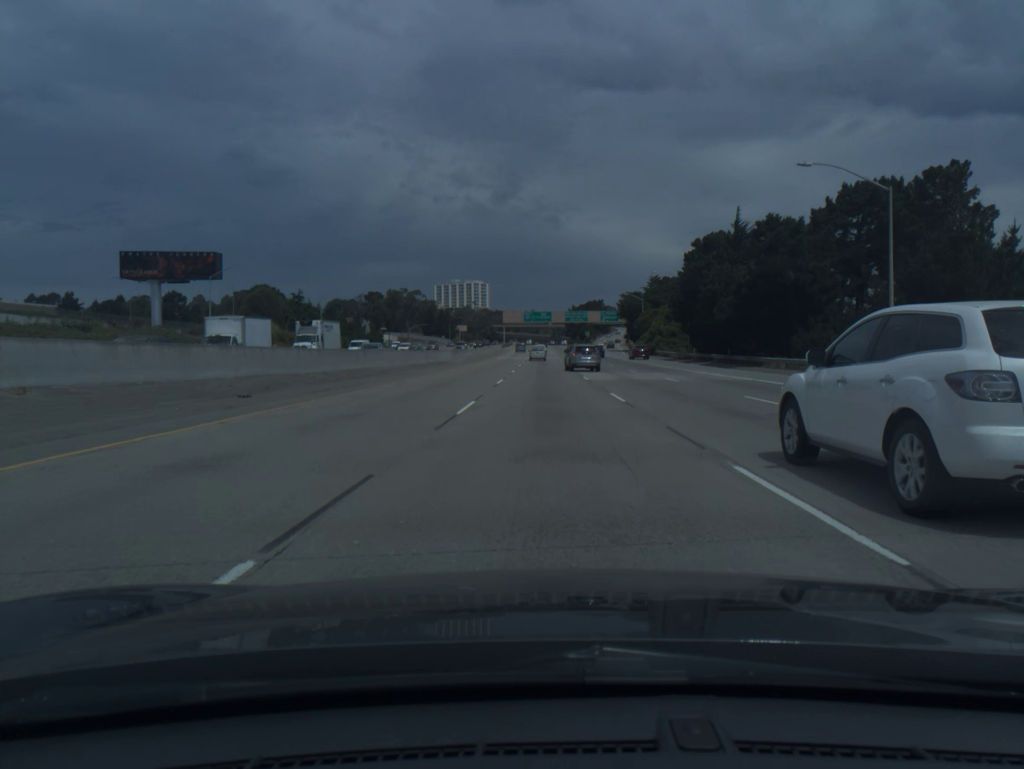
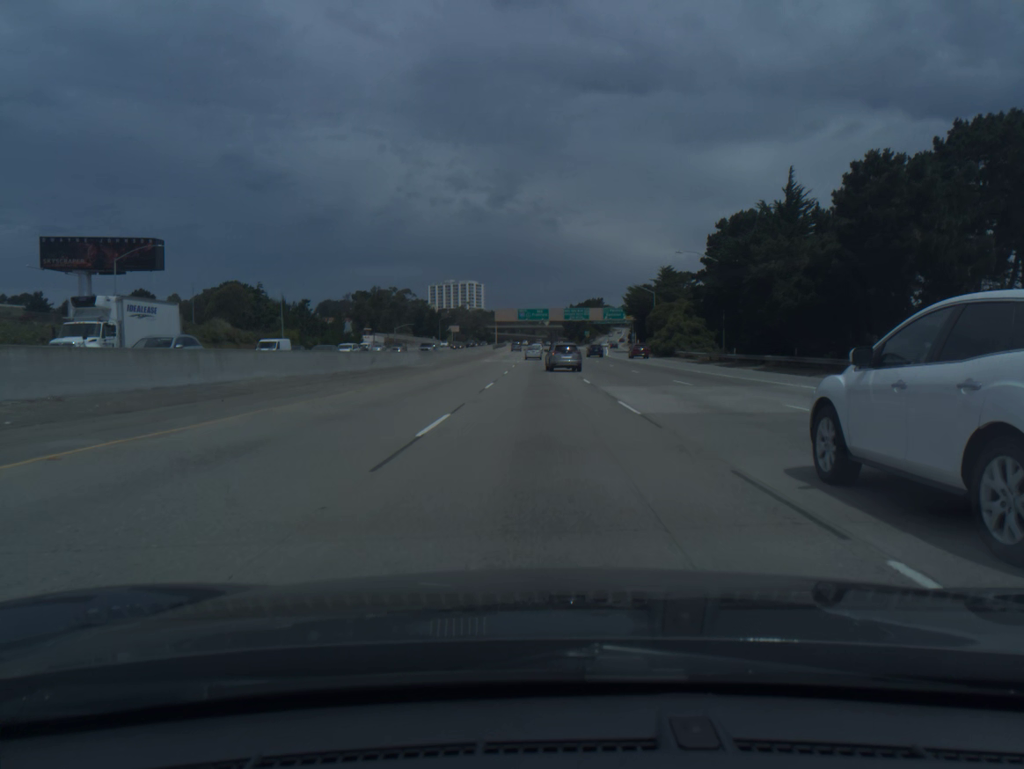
(0.0, +18.7) m; 0°
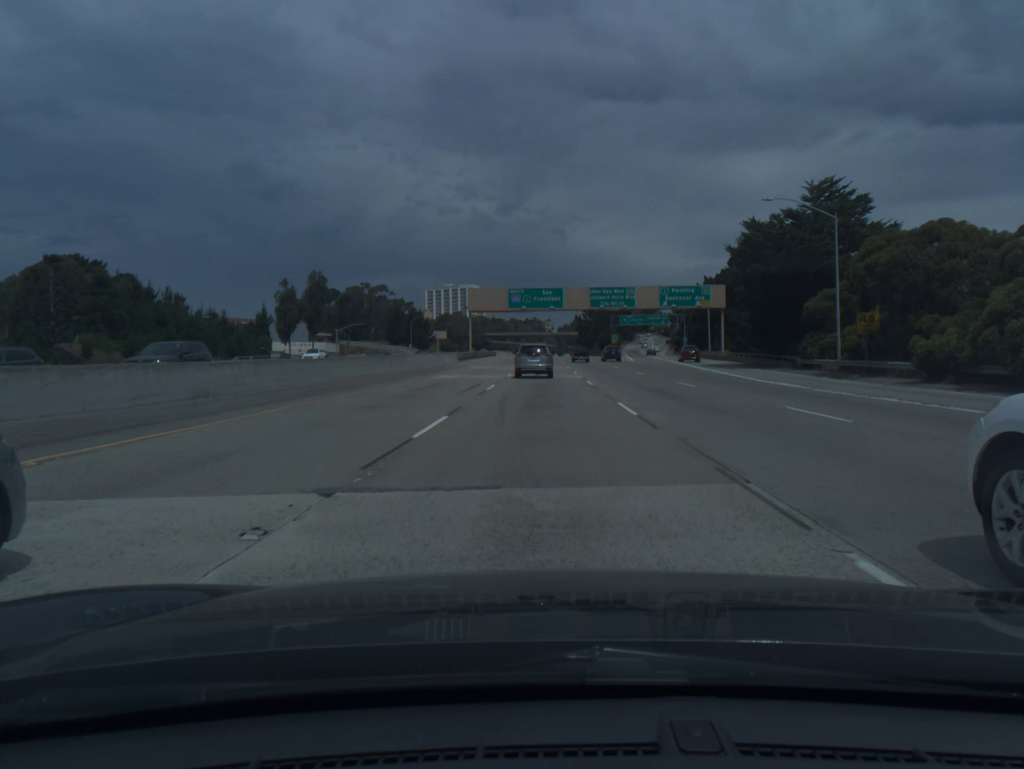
(-0.1, +73.0) m; 0°
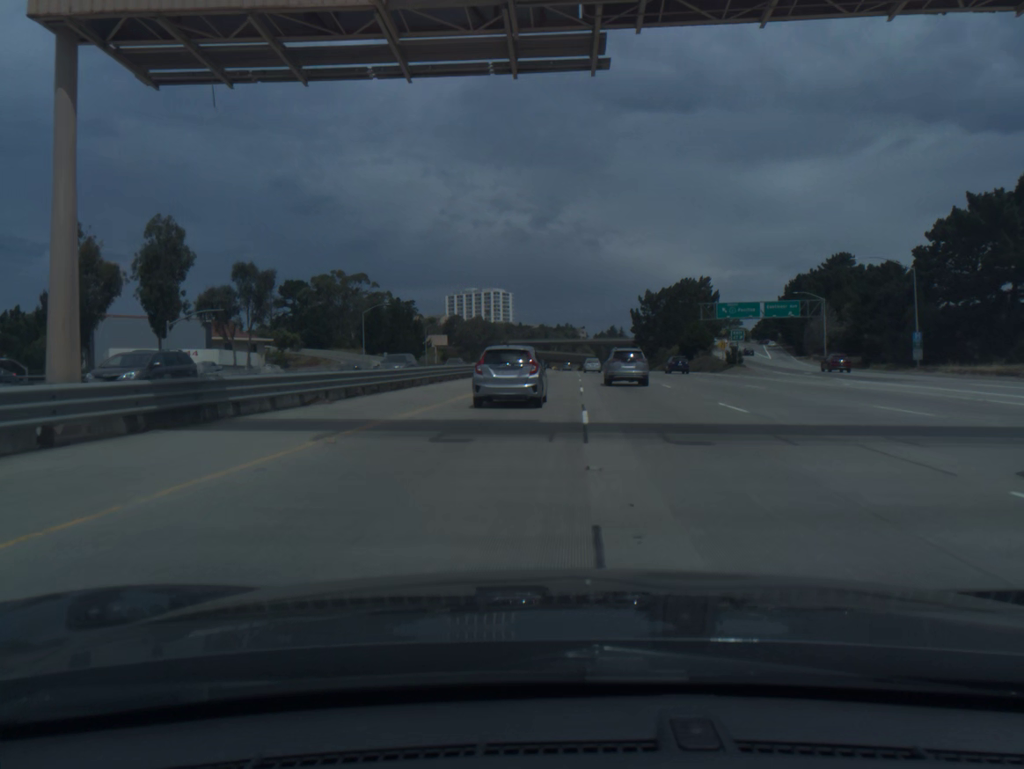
(-1.6, +85.2) m; -2°
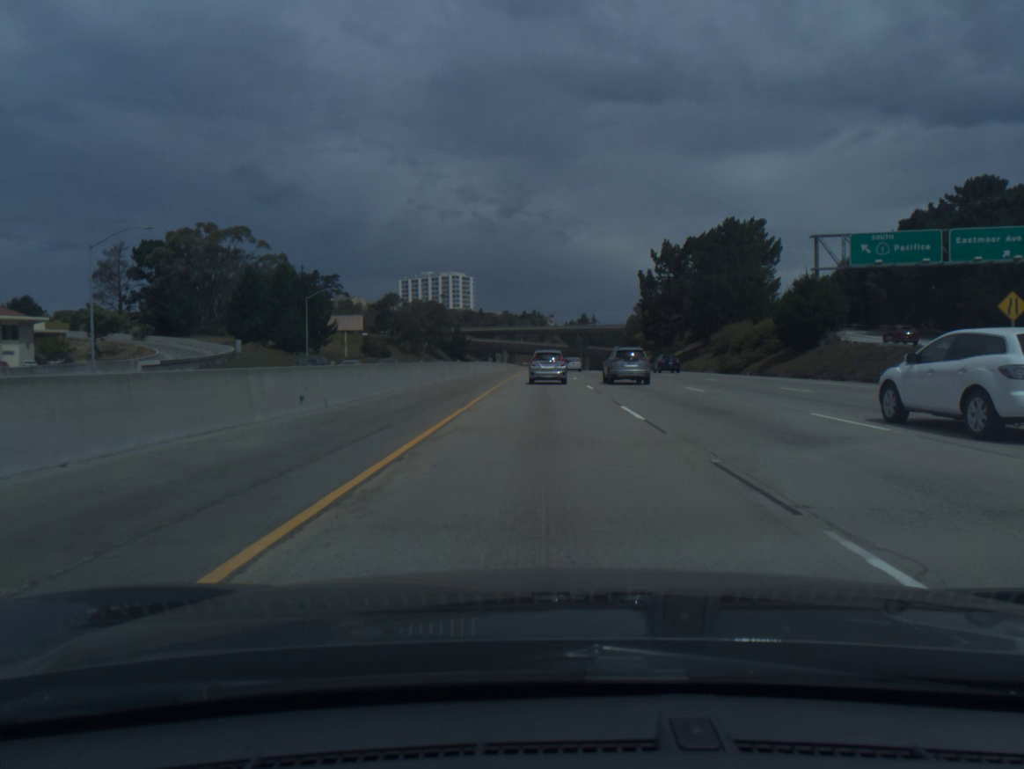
(+1.0, +65.7) m; +2°
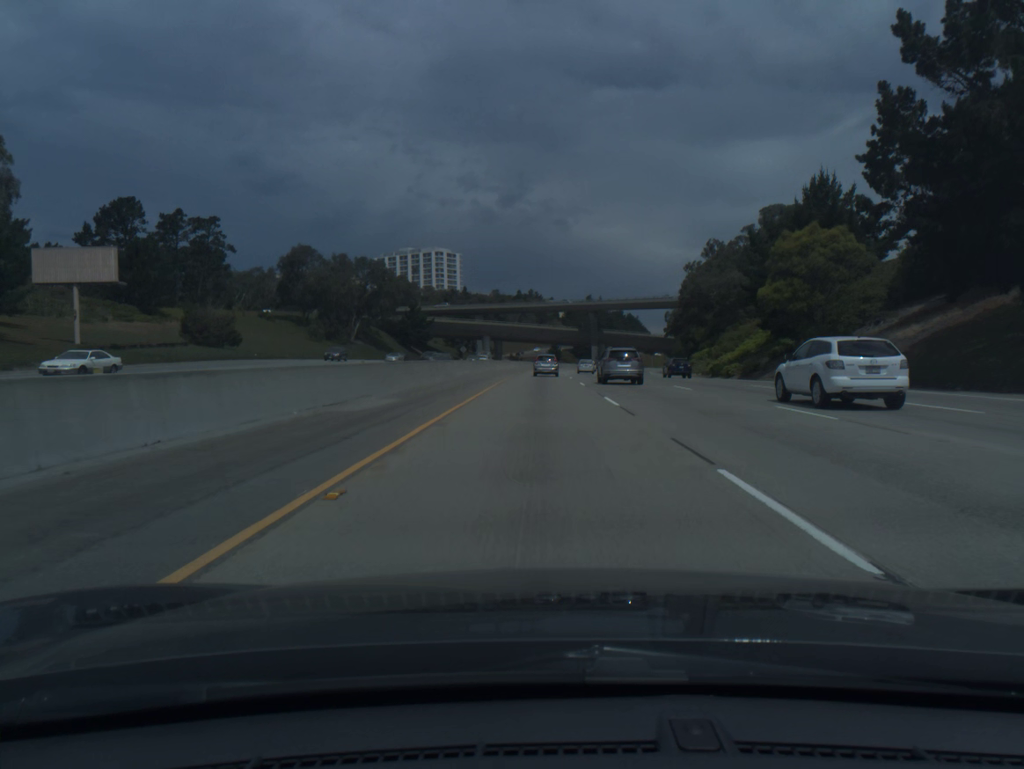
(+0.2, +83.8) m; 0°
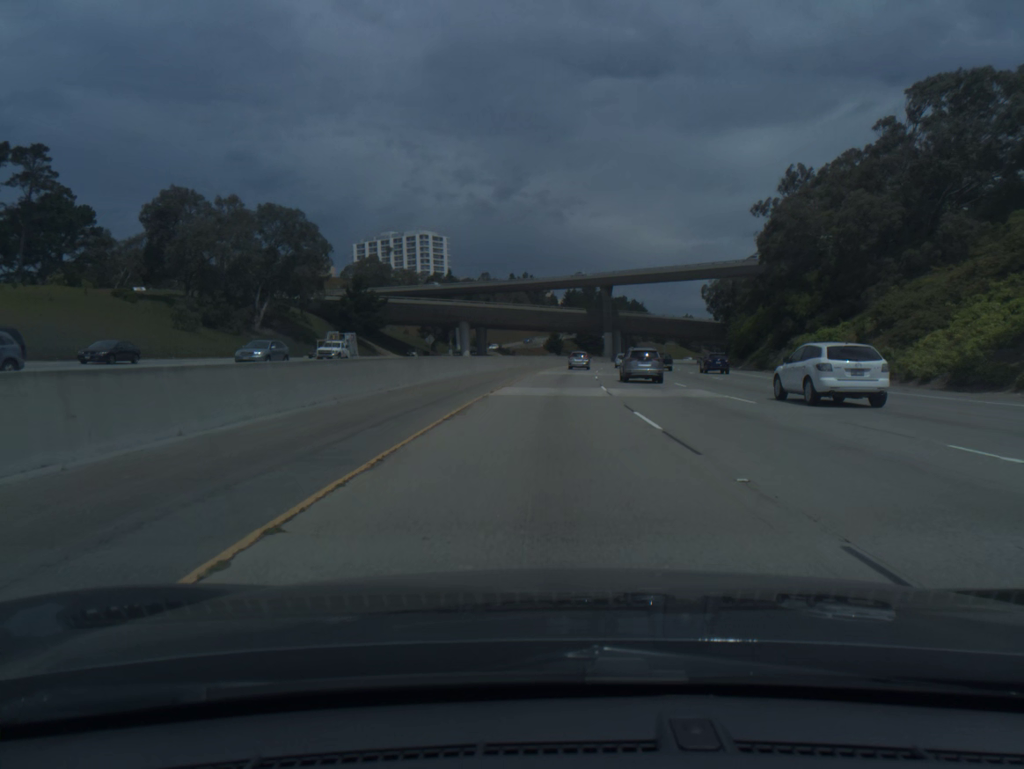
(0.0, +49.6) m; 0°
